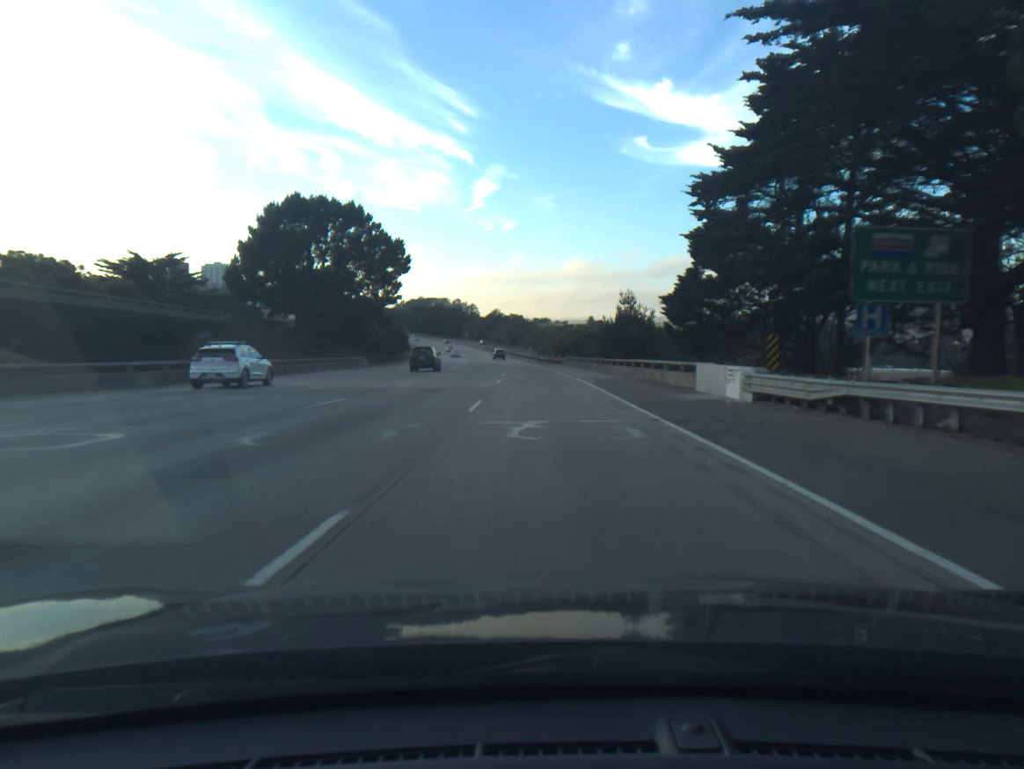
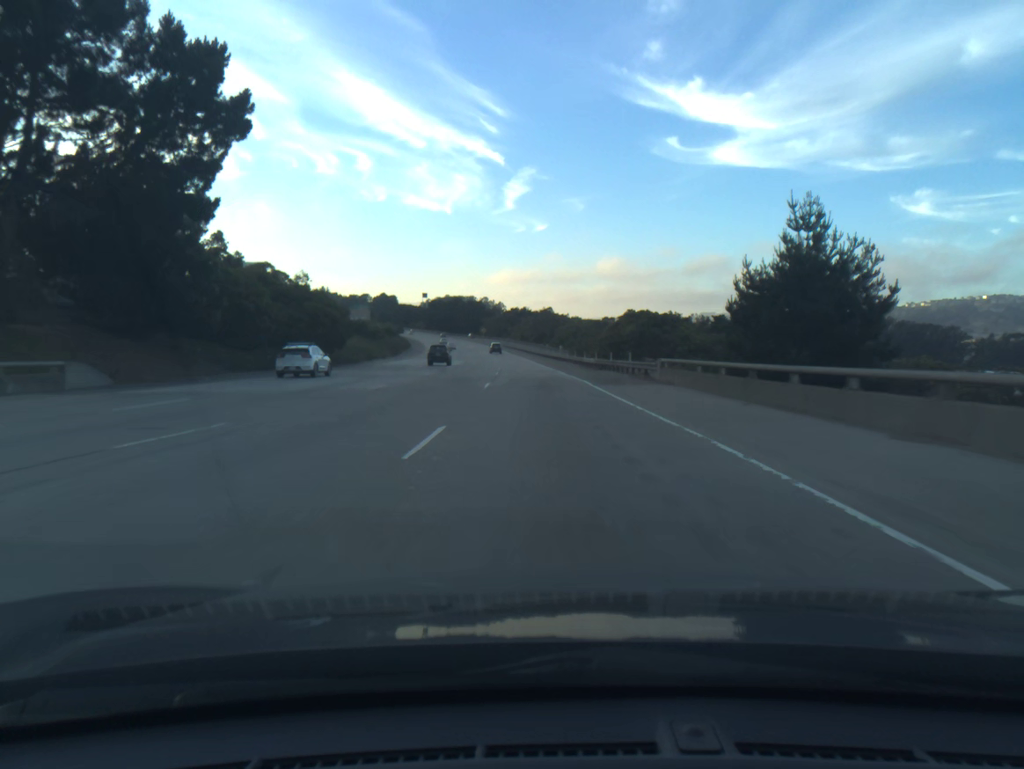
(-1.1, +51.6) m; -2°
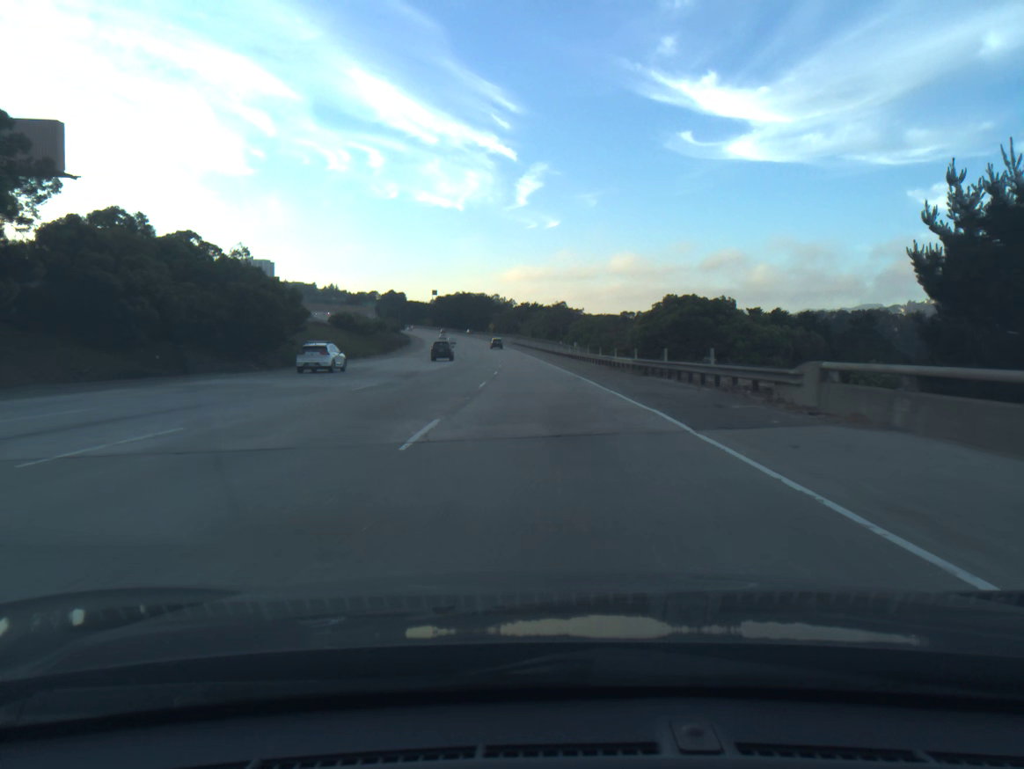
(-0.1, +17.2) m; -1°
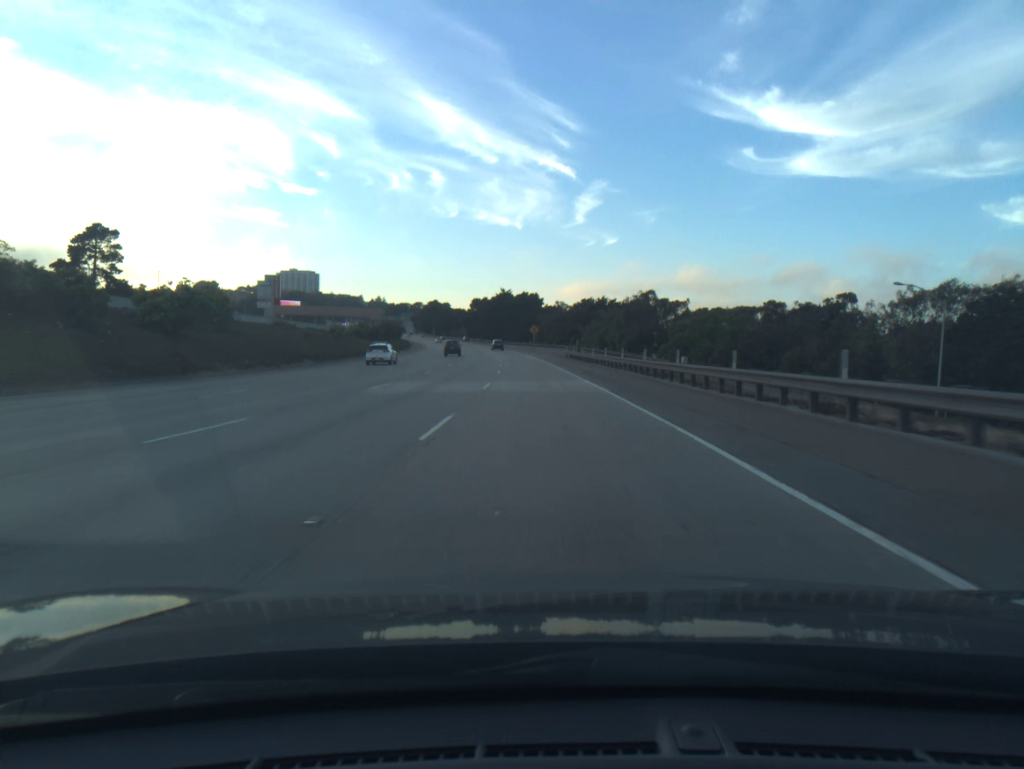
(-3.3, +85.8) m; -4°
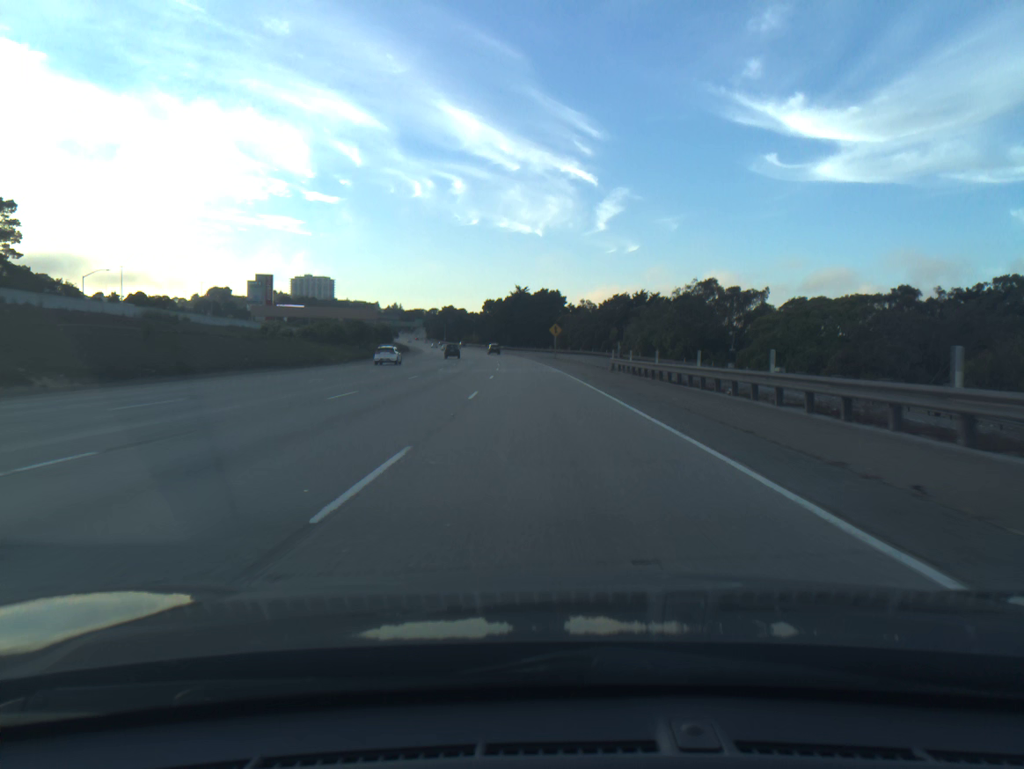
(-0.4, +34.2) m; -1°
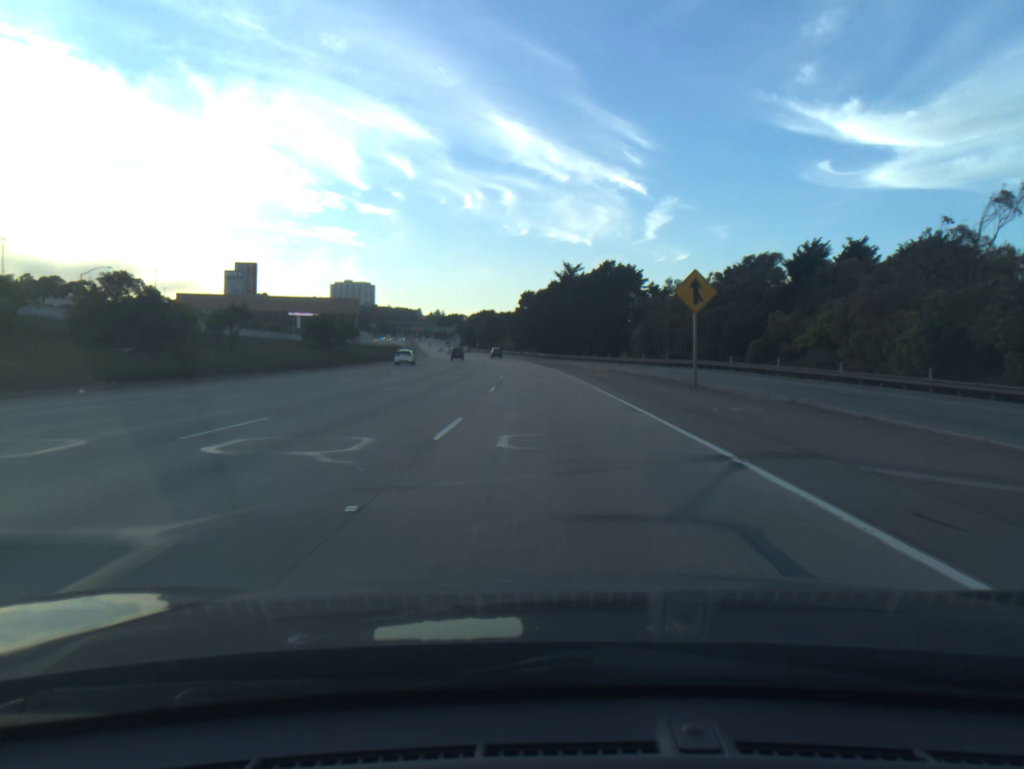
(-2.1, +67.6) m; -3°
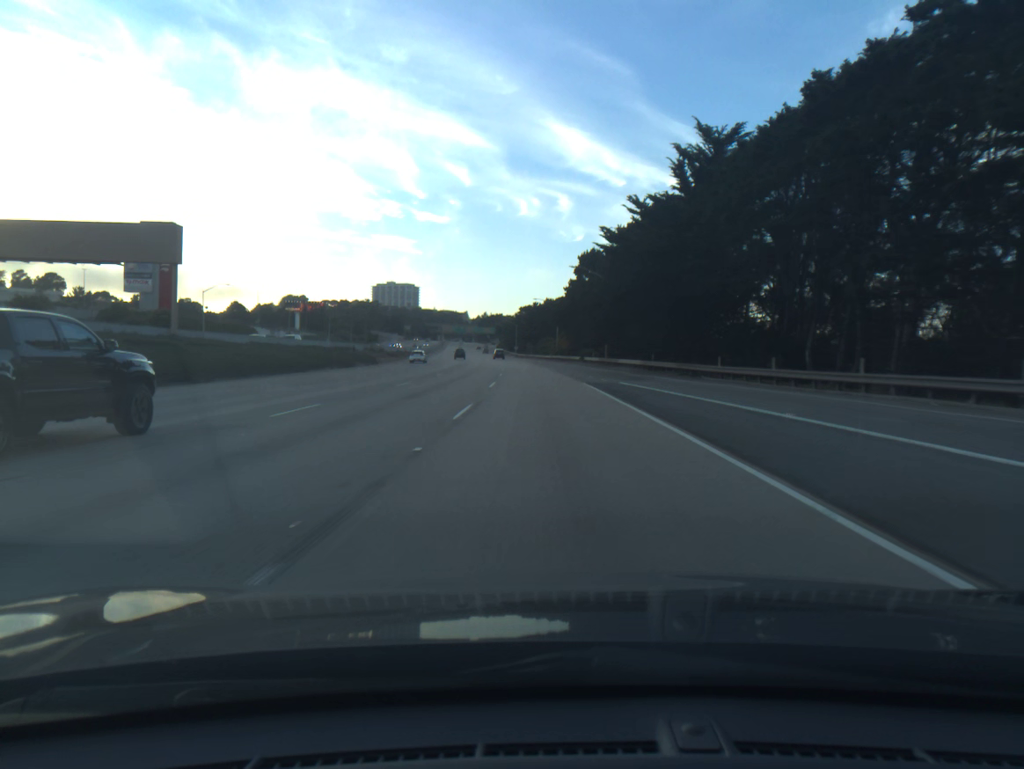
(-2.8, +84.1) m; -4°
